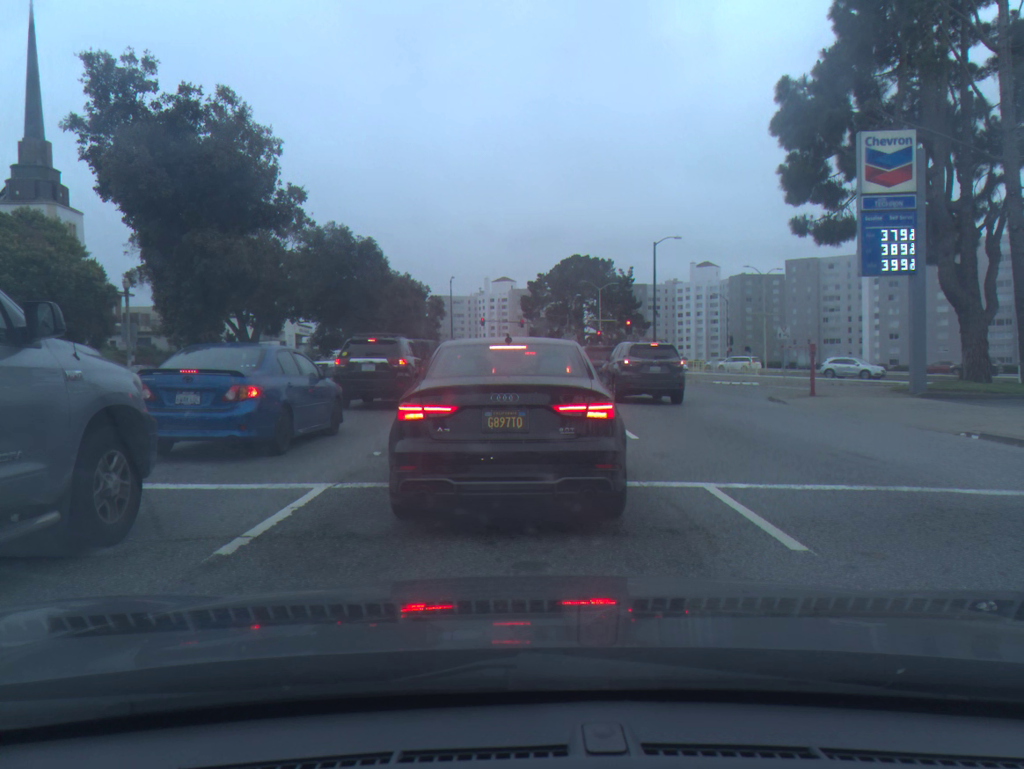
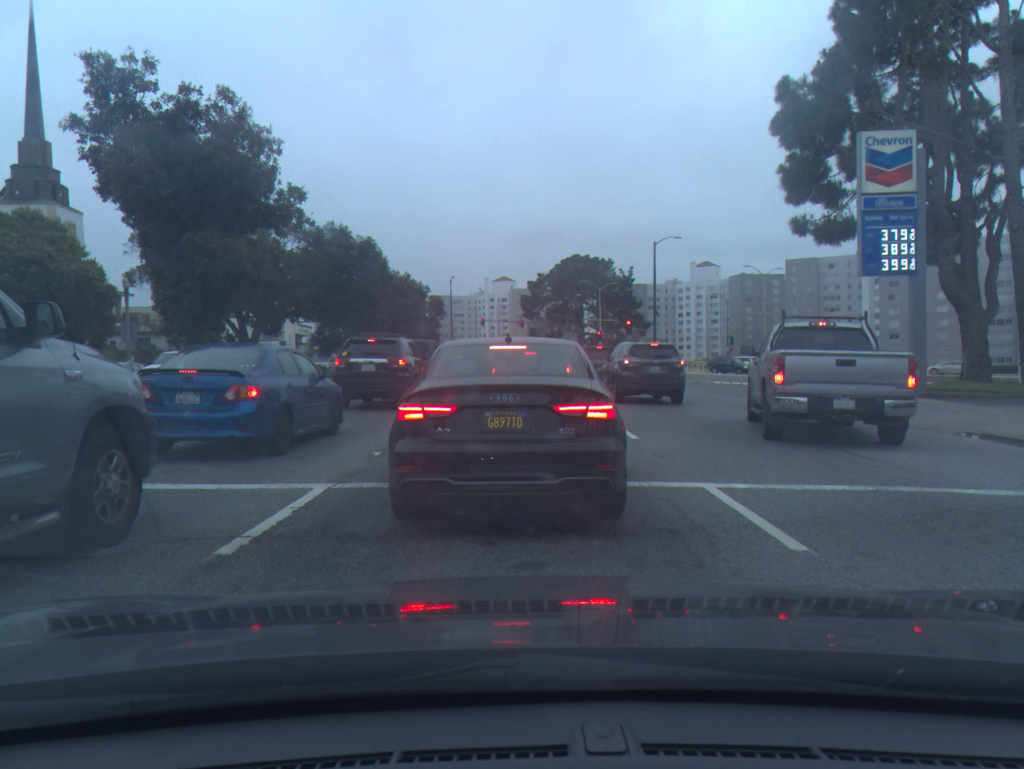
(0.0, 0.0) m; 0°
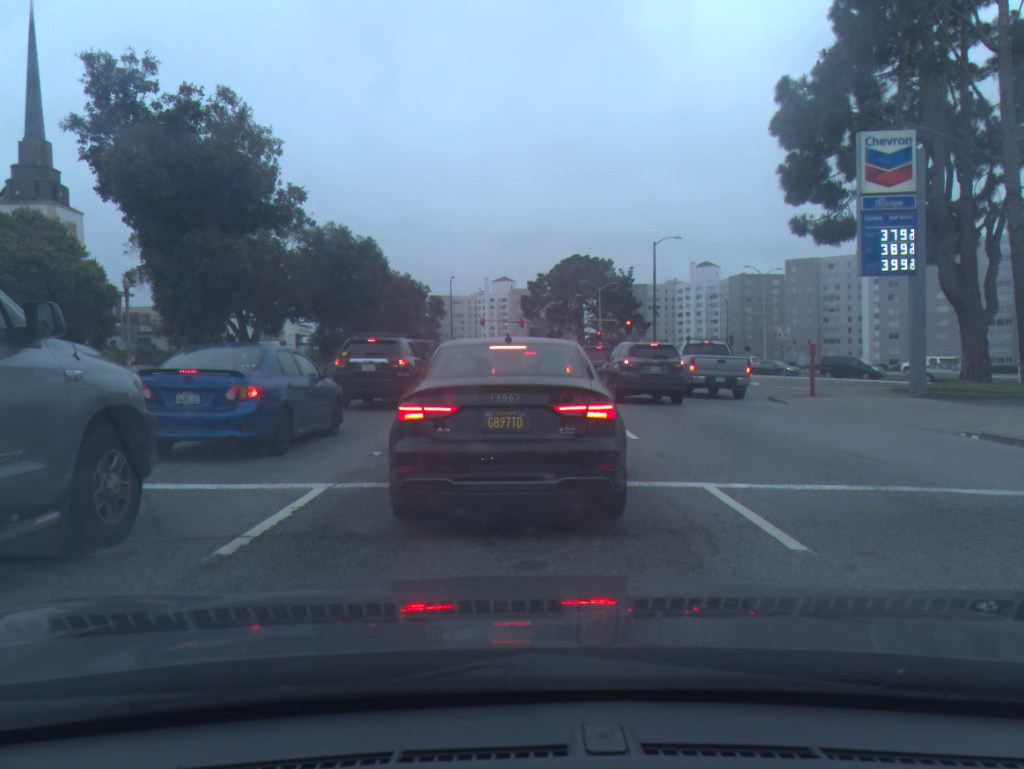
(0.0, 0.0) m; 0°
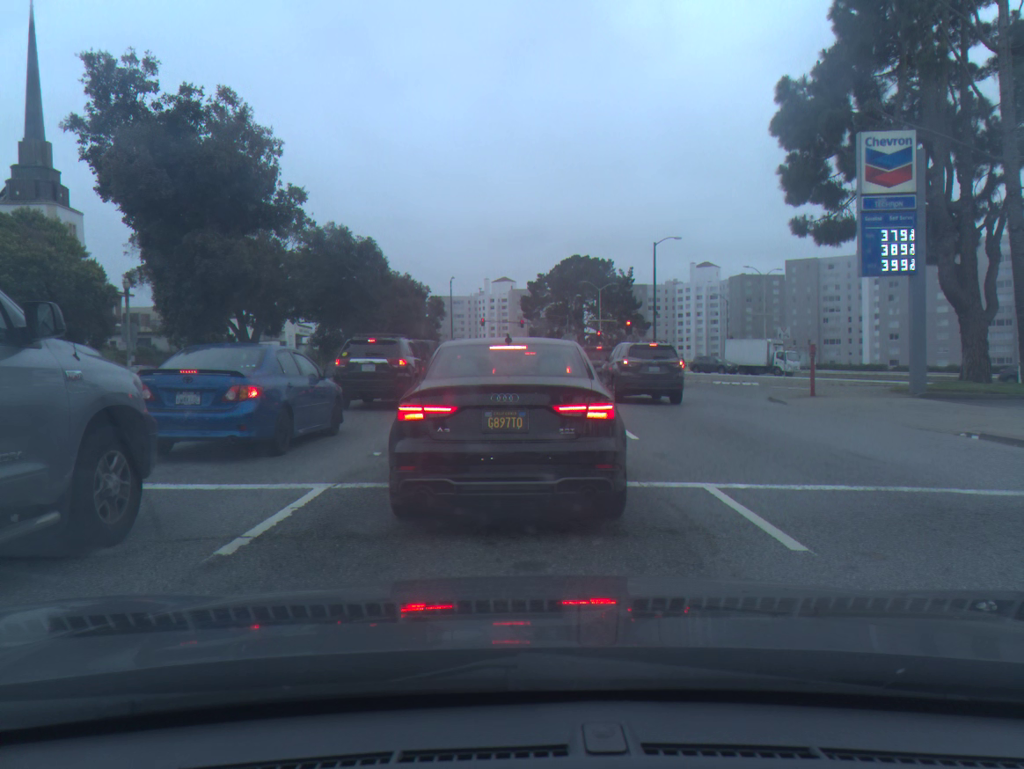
(0.0, 0.0) m; 0°
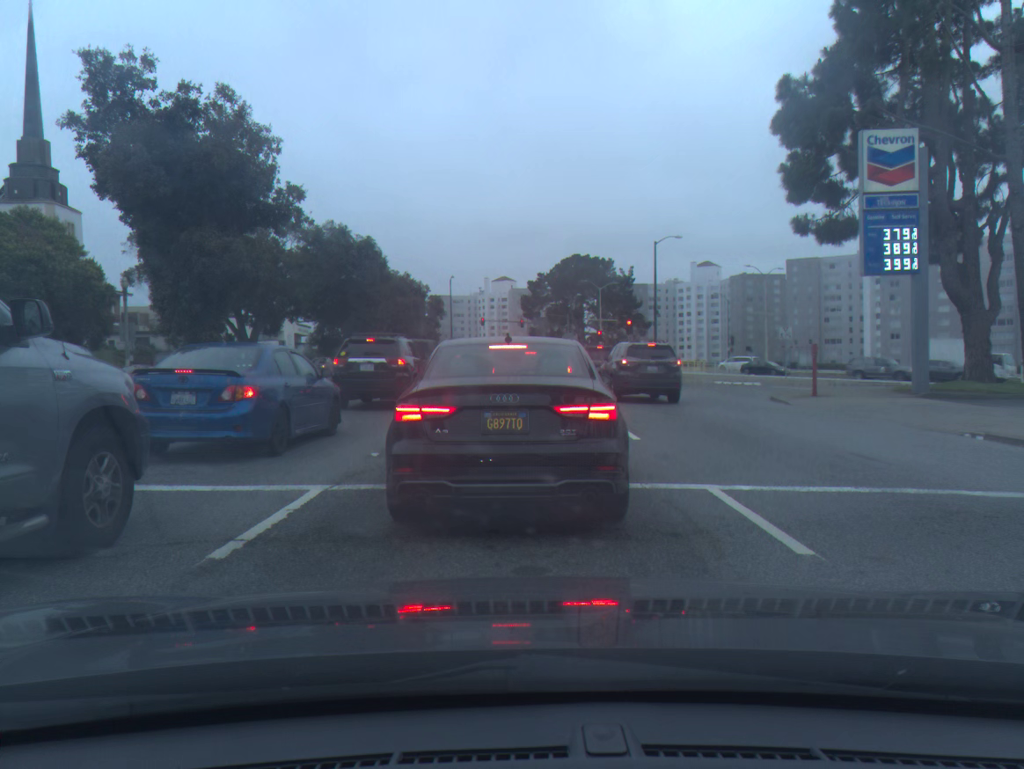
(0.0, +0.1) m; 0°
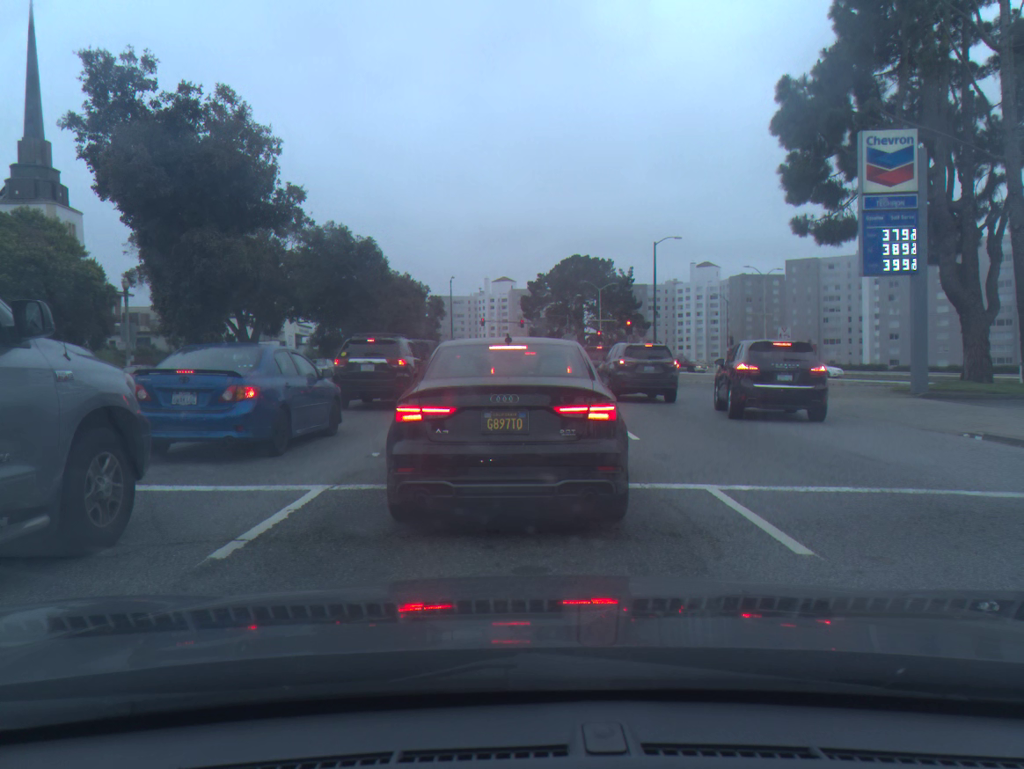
(0.0, 0.0) m; 0°
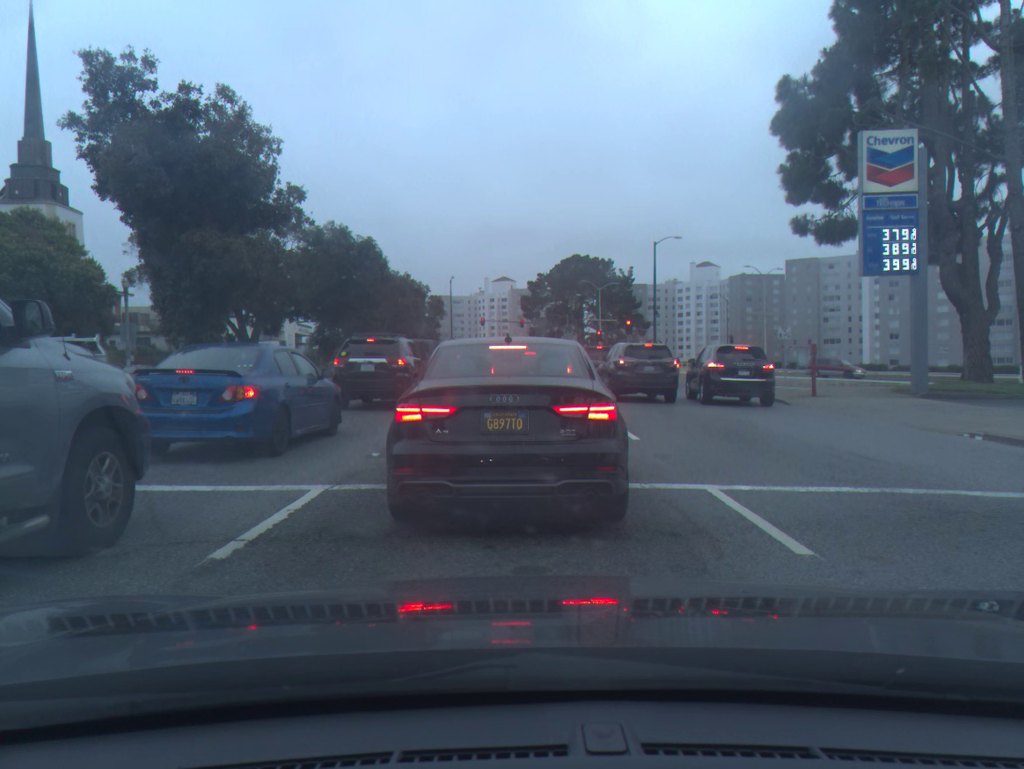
(0.0, 0.0) m; 0°
